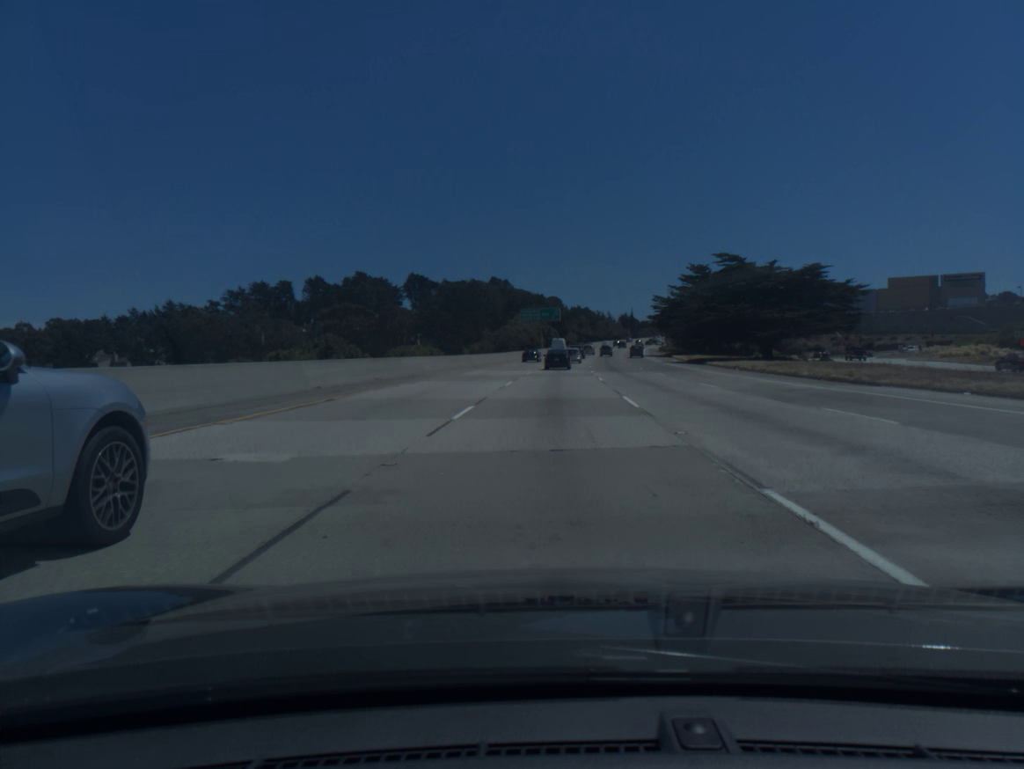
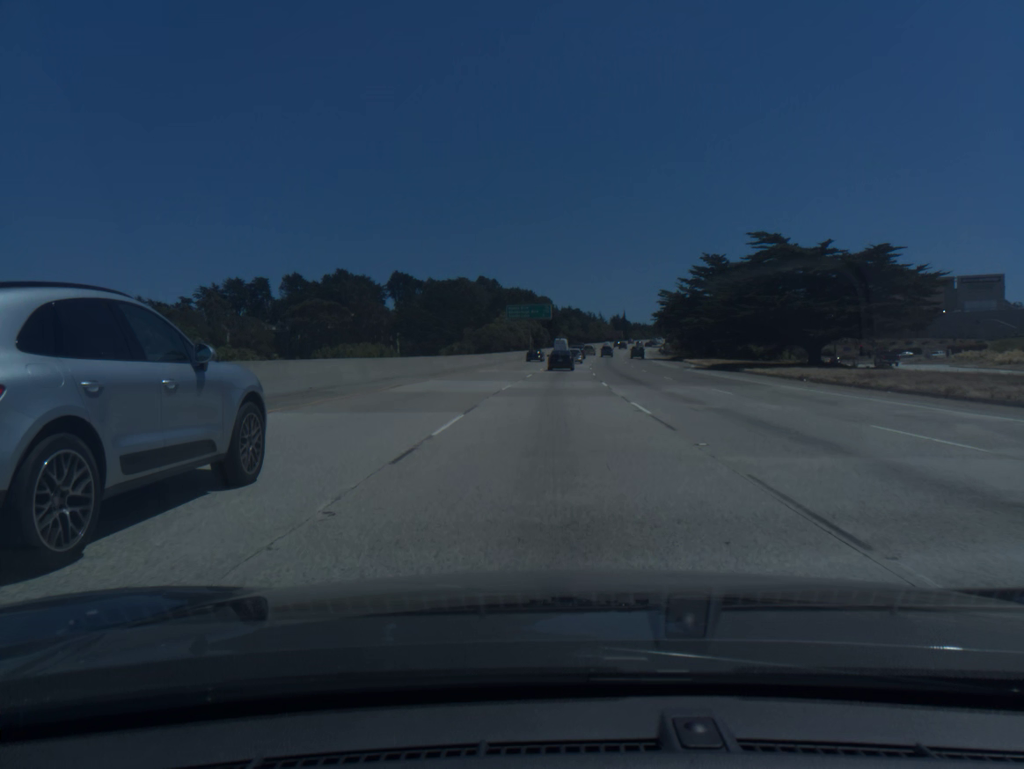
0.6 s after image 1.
(+0.1, +16.9) m; +1°
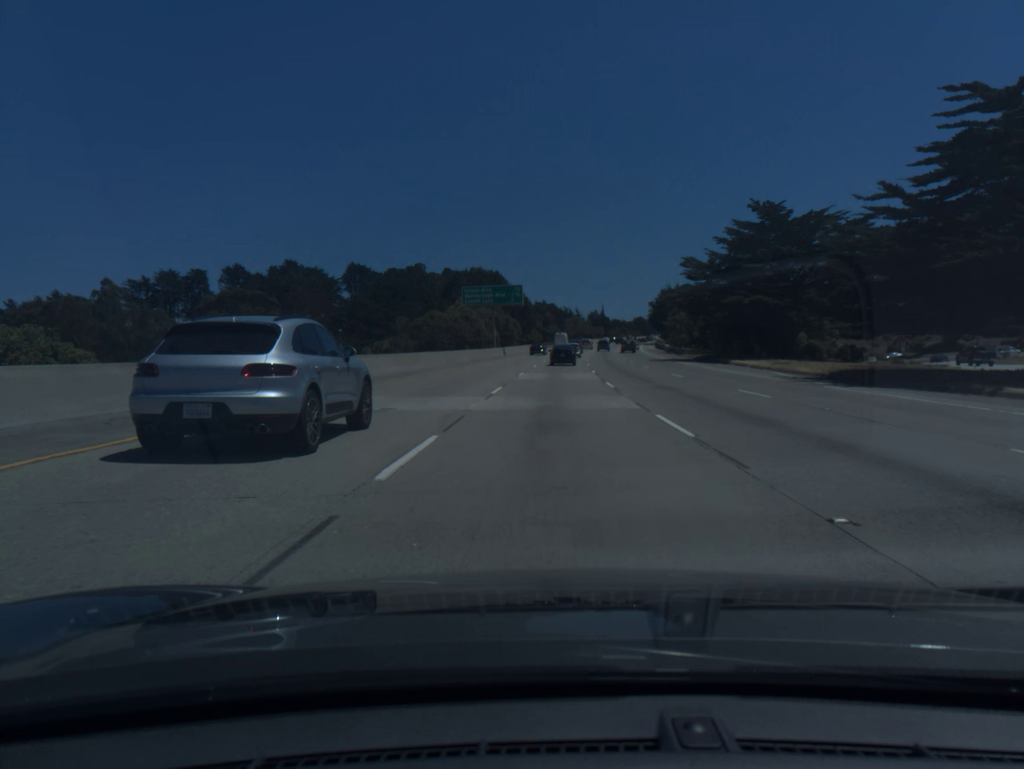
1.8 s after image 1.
(+0.6, +33.6) m; +2°
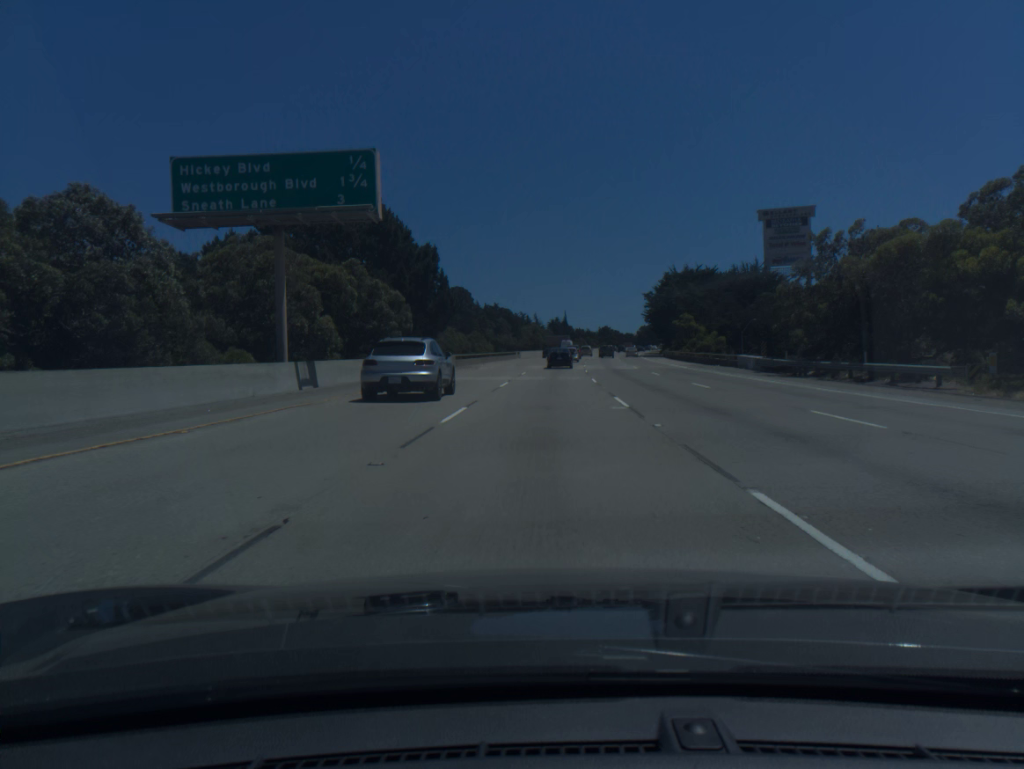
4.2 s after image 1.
(+2.1, +66.6) m; +3°
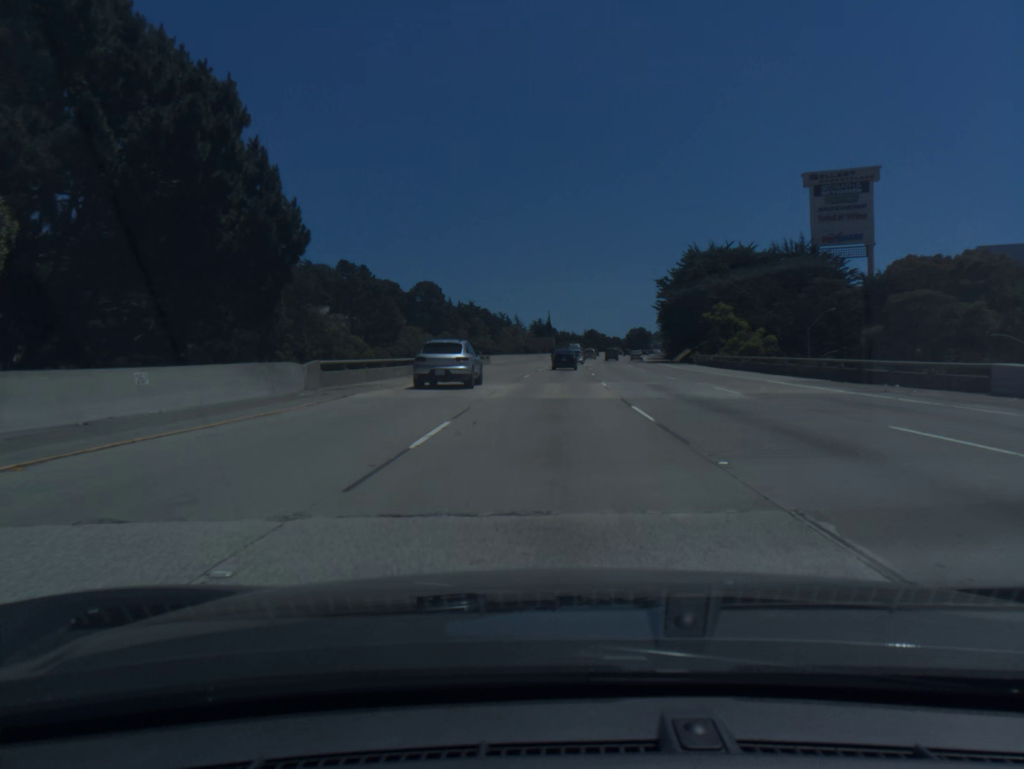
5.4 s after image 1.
(+0.3, +32.9) m; +1°
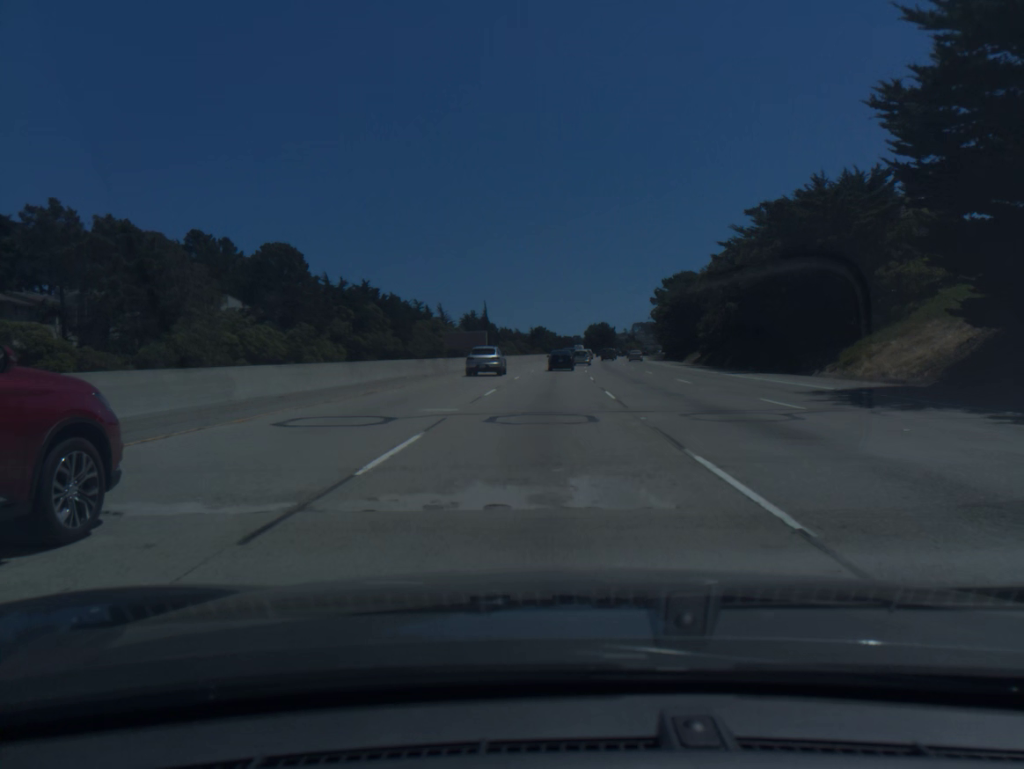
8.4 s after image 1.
(+3.3, +80.9) m; +4°
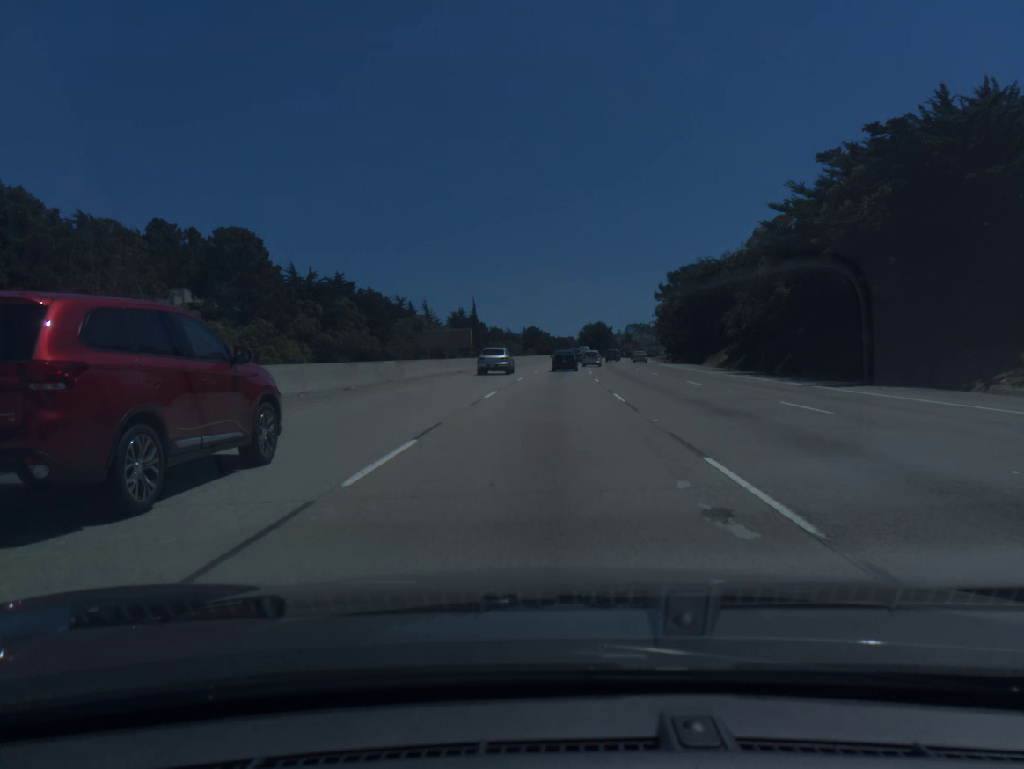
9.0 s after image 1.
(+0.1, +15.8) m; +1°
